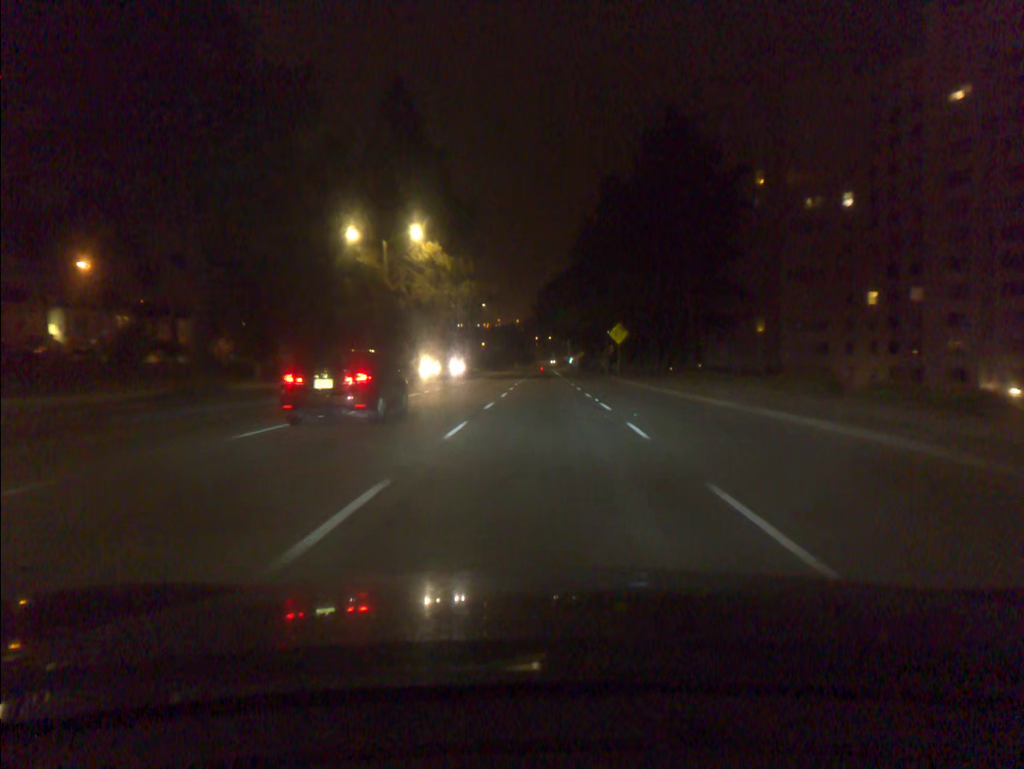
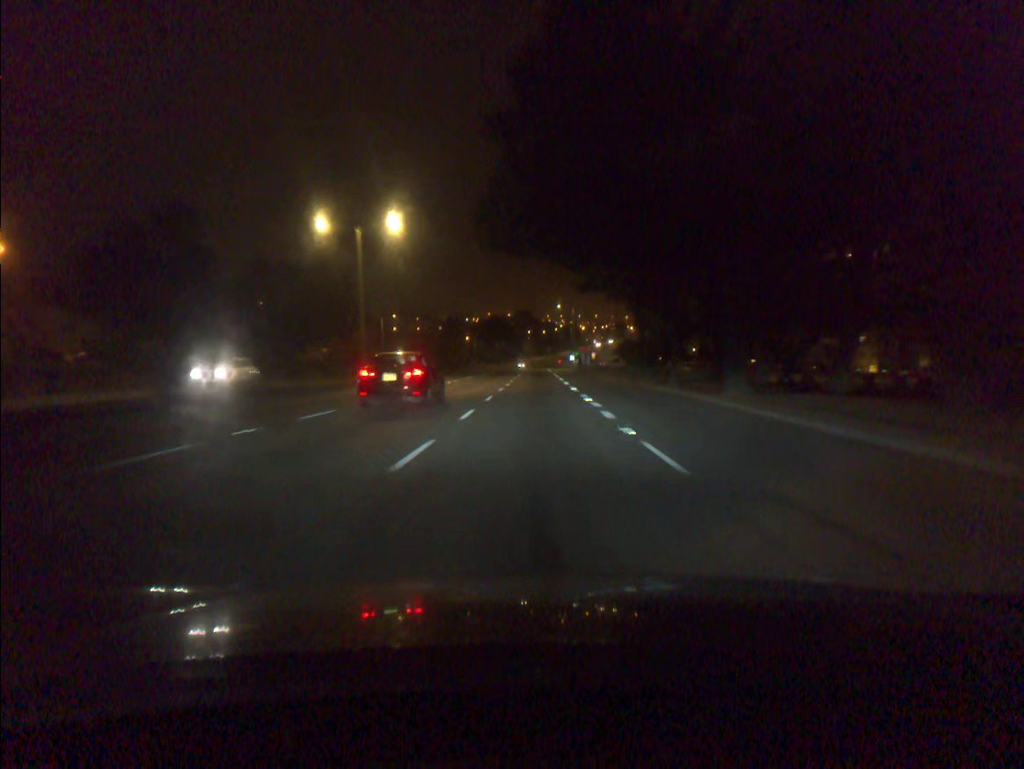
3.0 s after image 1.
(+0.5, +62.9) m; 0°
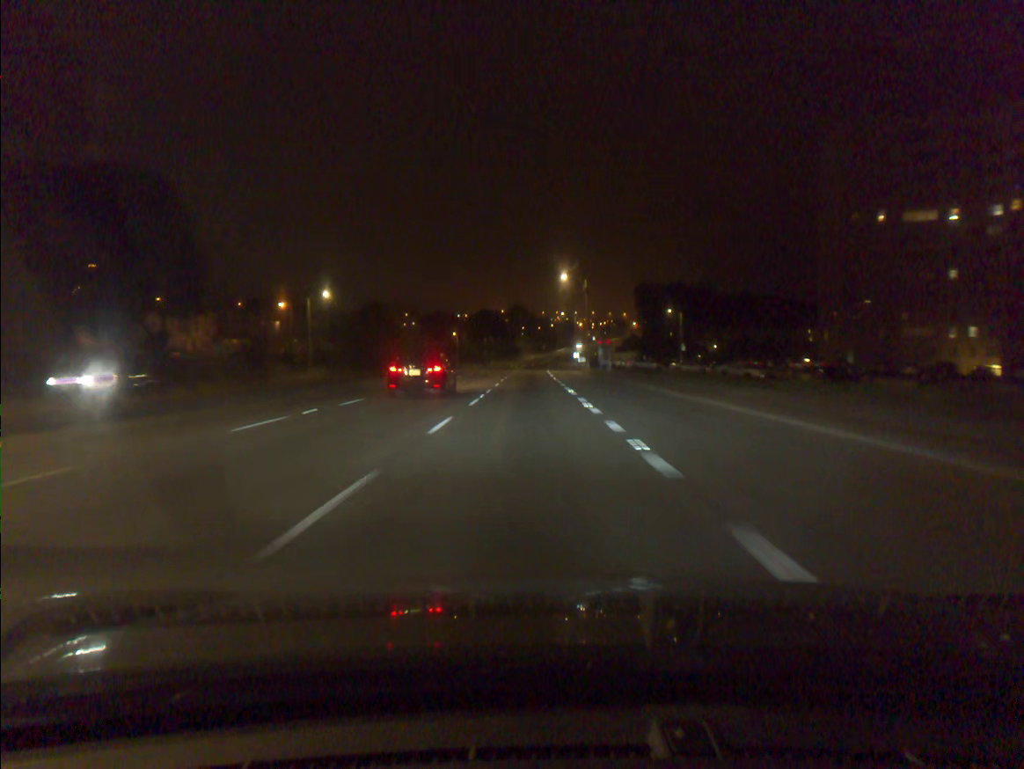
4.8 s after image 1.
(+0.1, +40.0) m; 0°
